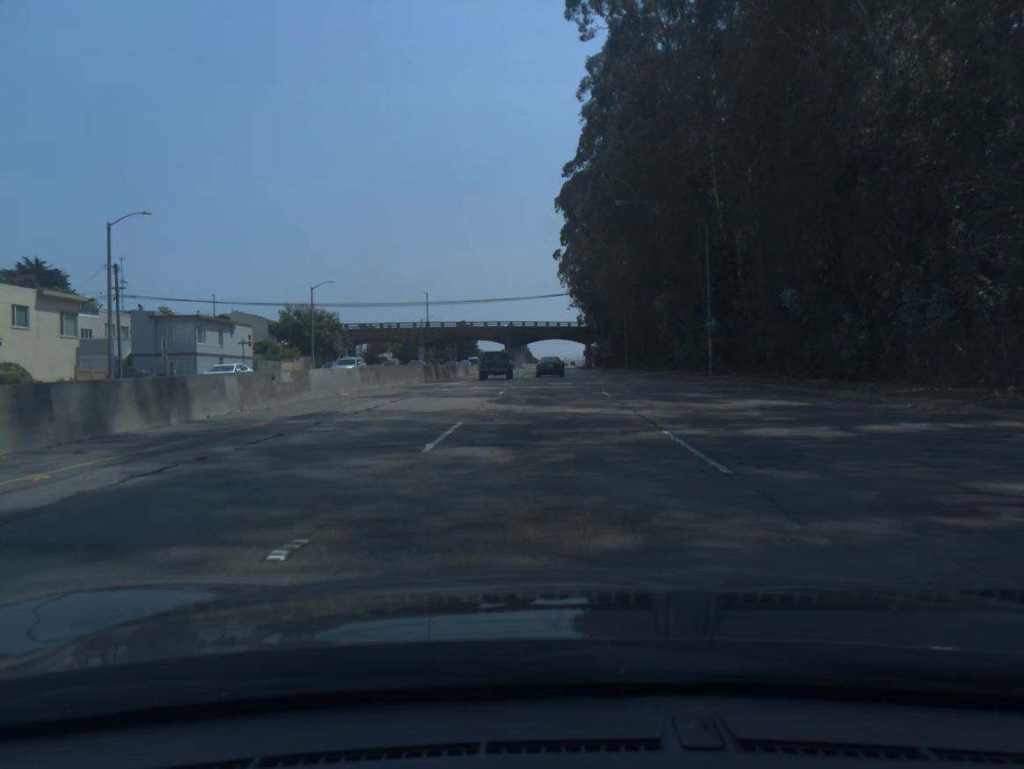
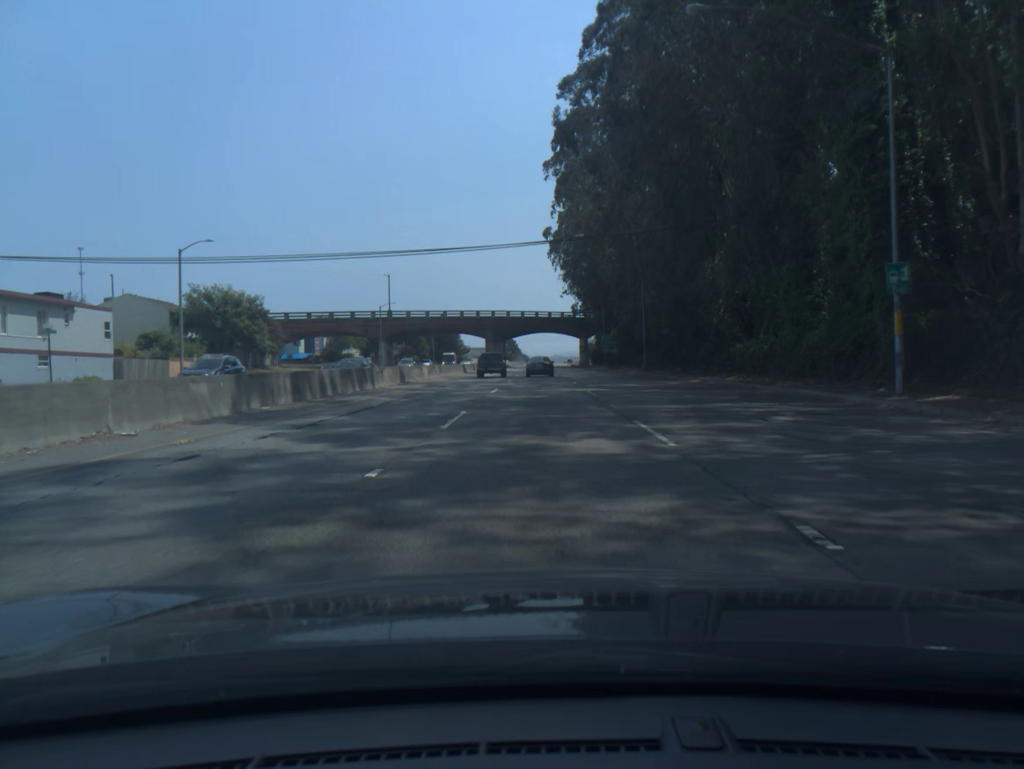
(+0.3, +26.3) m; +1°
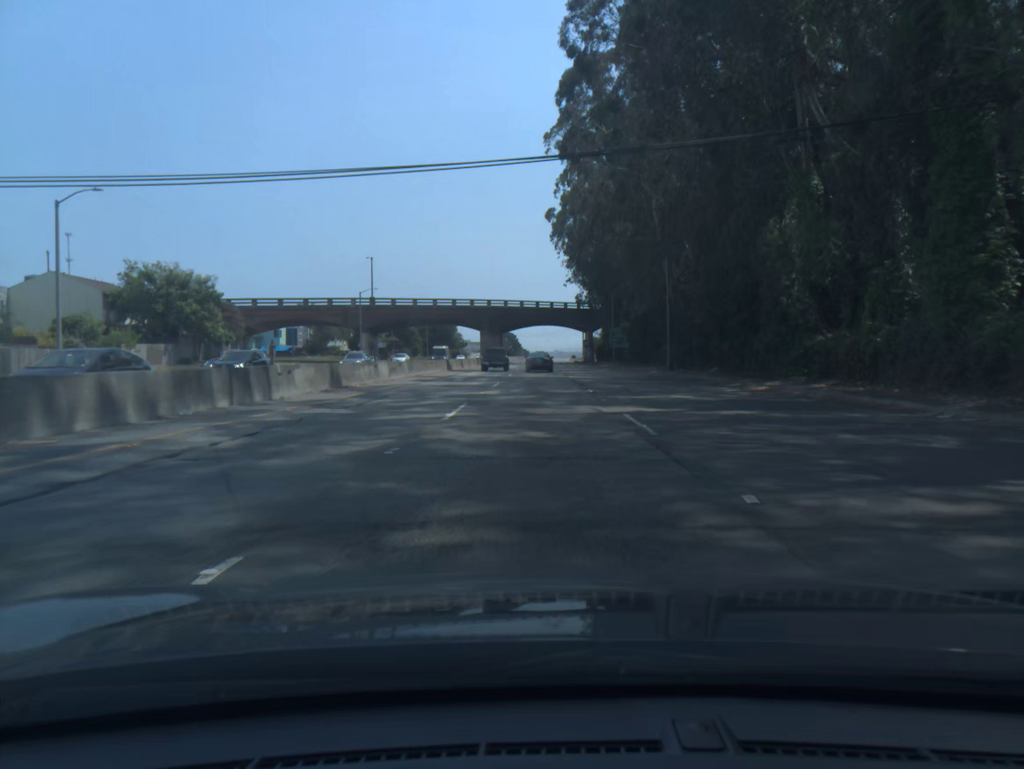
(0.0, +13.2) m; 0°
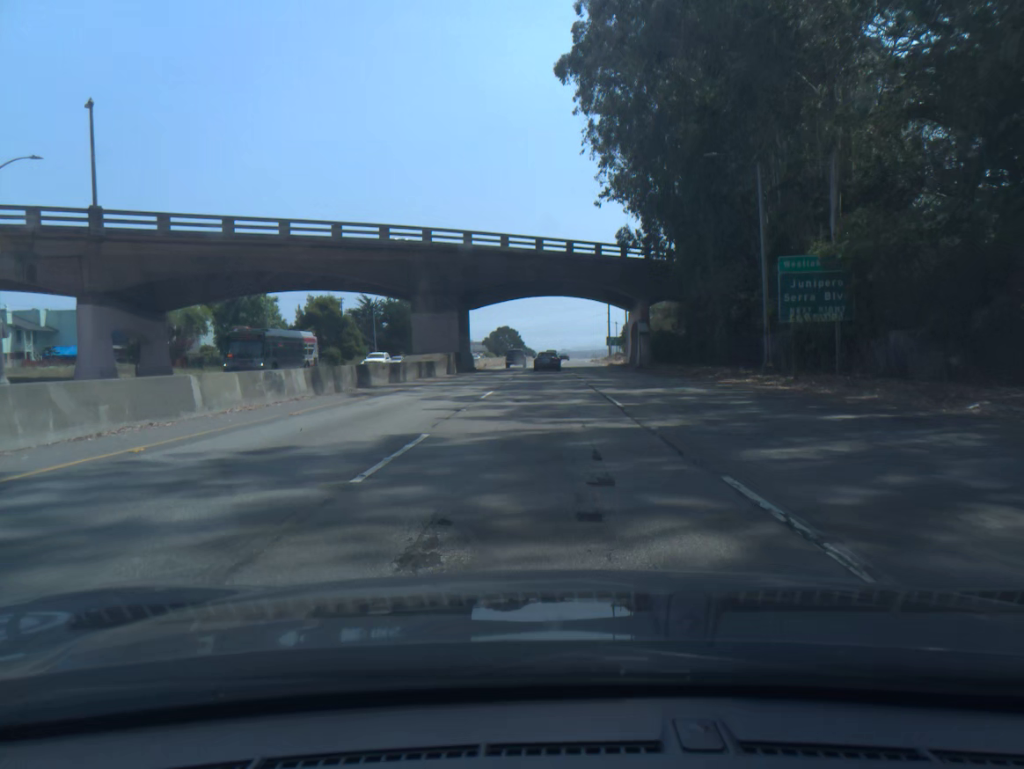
(-0.3, +67.1) m; 0°
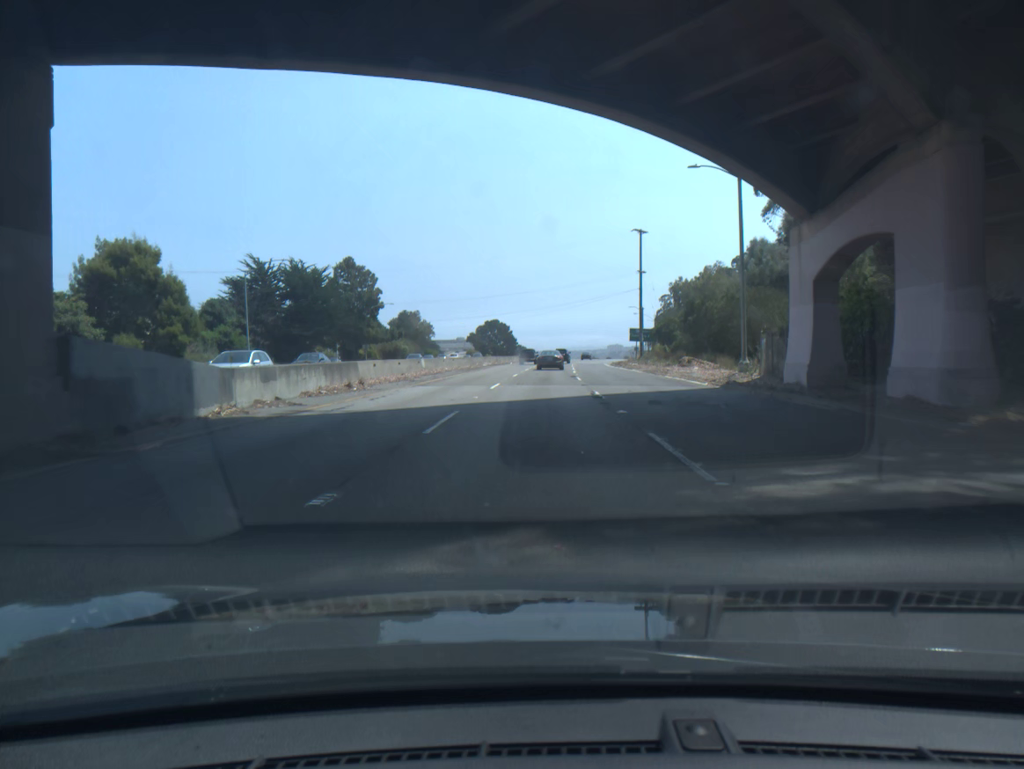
(-0.2, +54.2) m; 0°
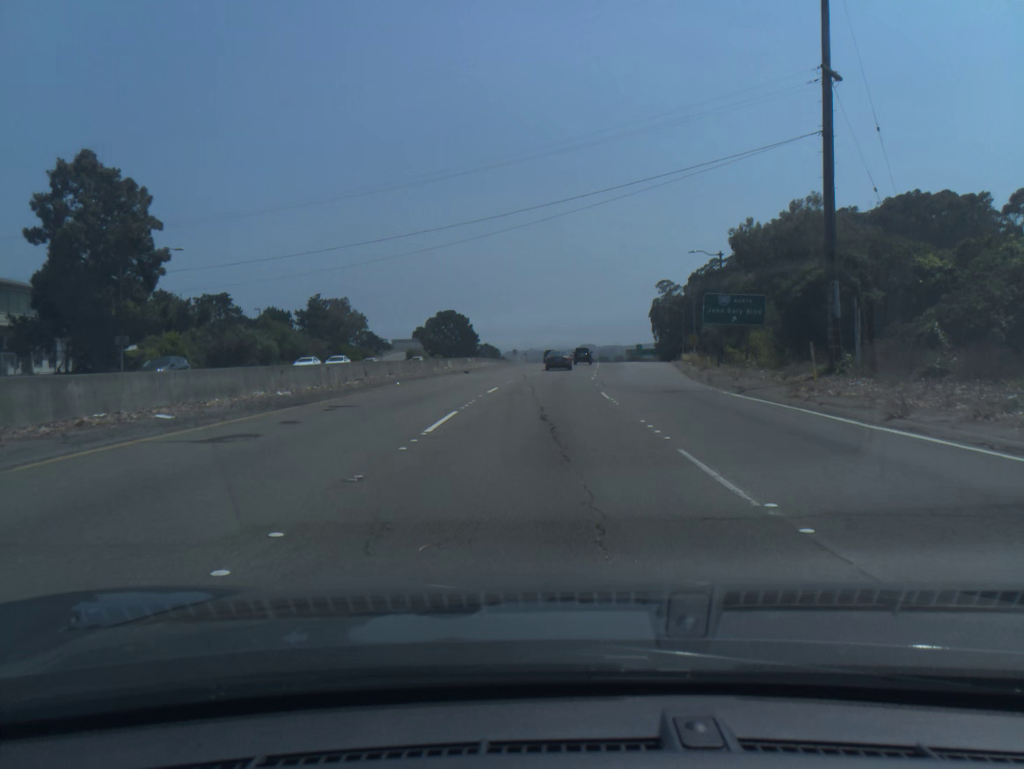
(+0.8, +68.2) m; +2°
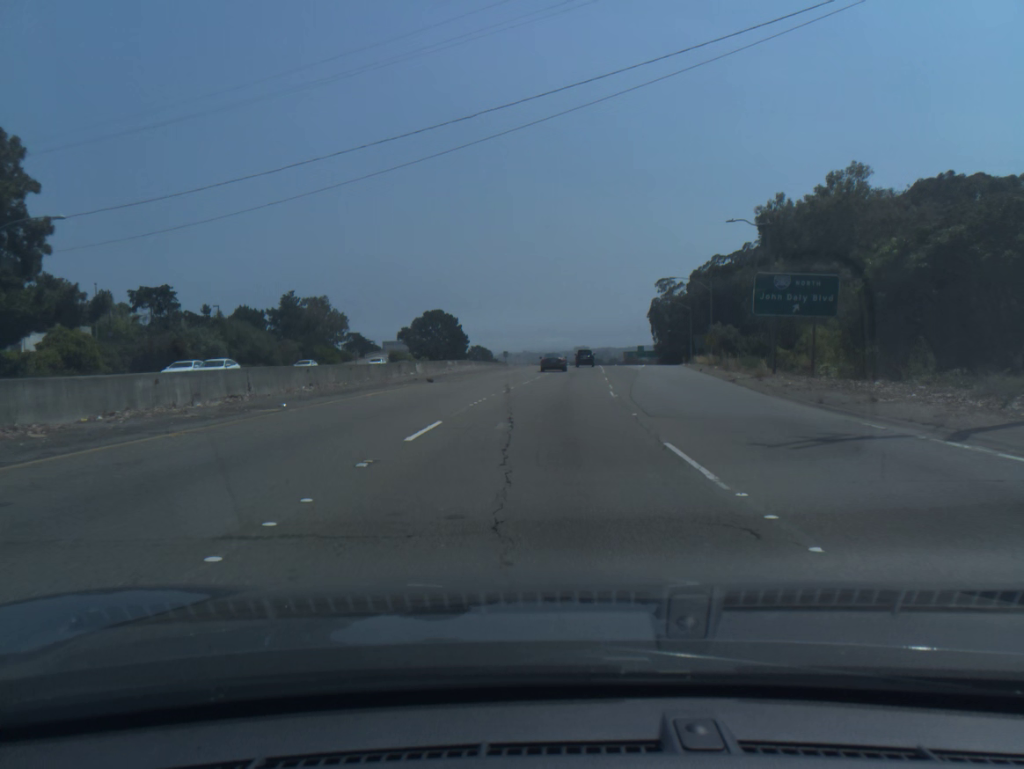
(+0.1, +13.8) m; +1°
